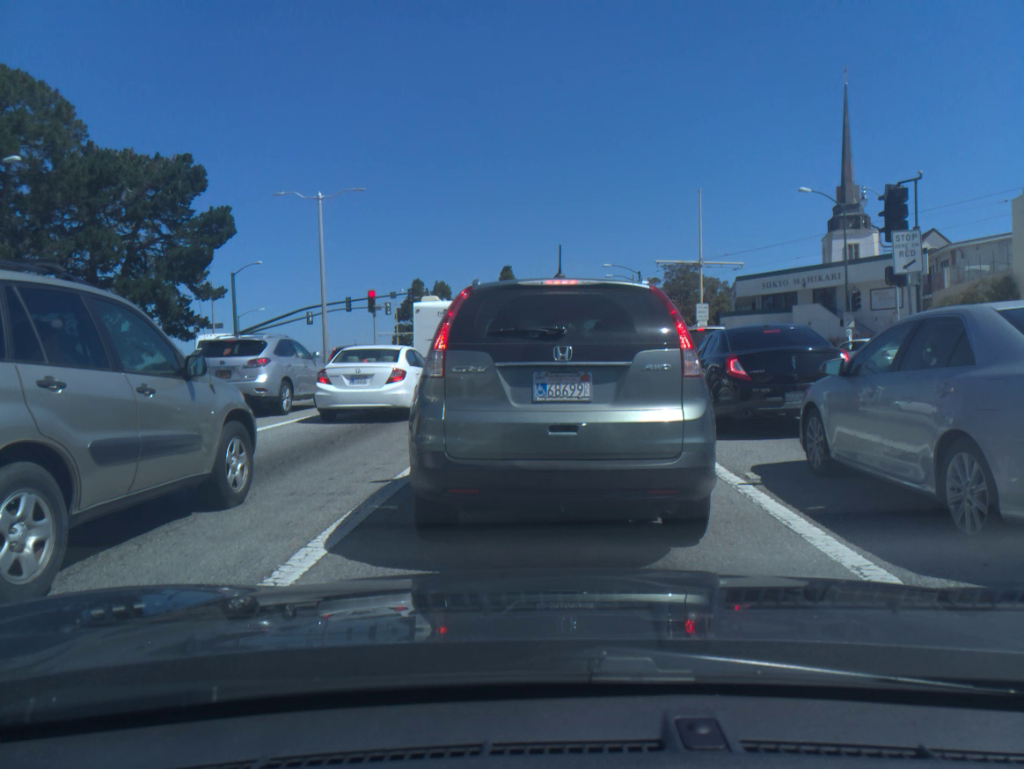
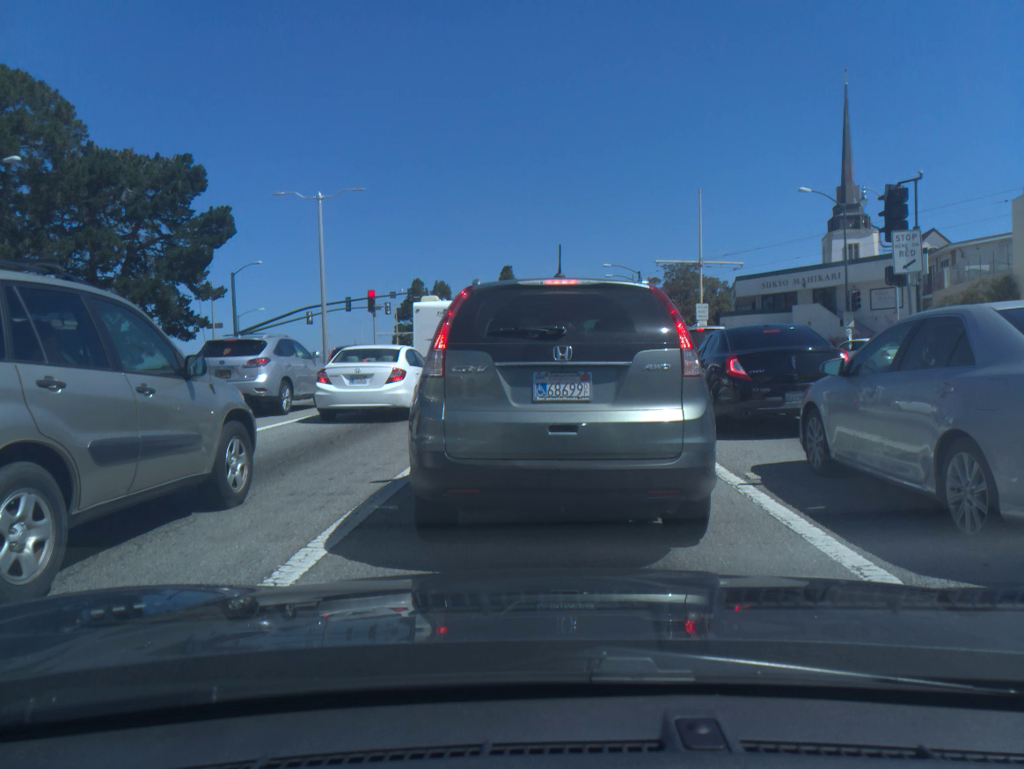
(0.0, 0.0) m; 0°
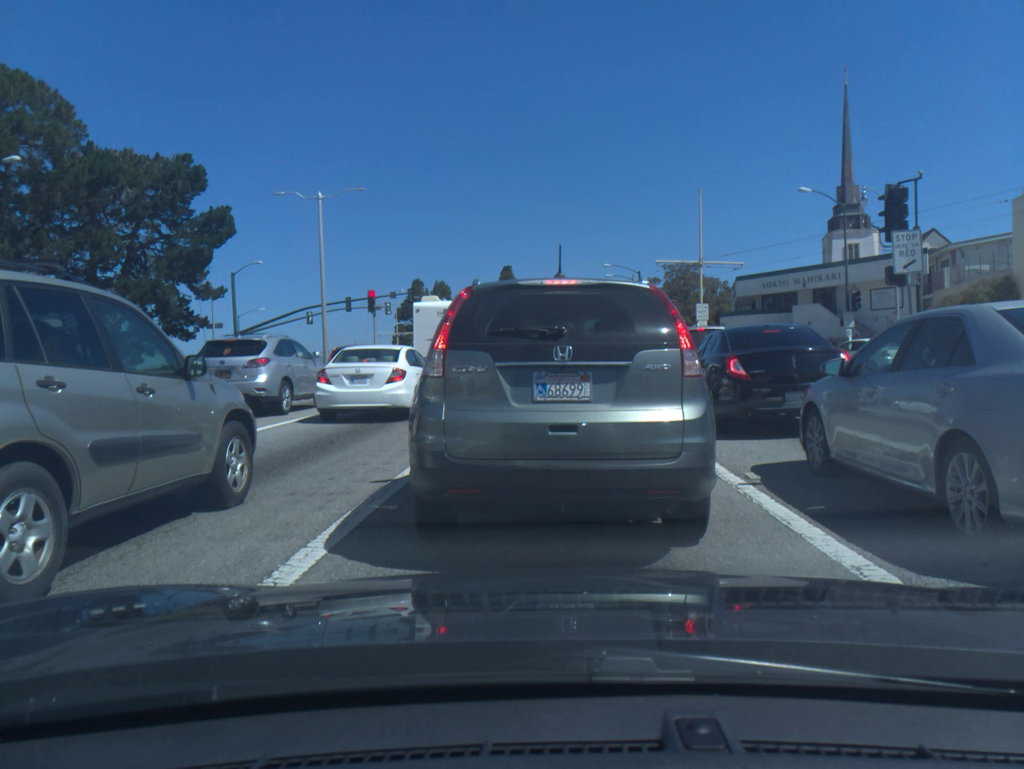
(0.0, 0.0) m; 0°
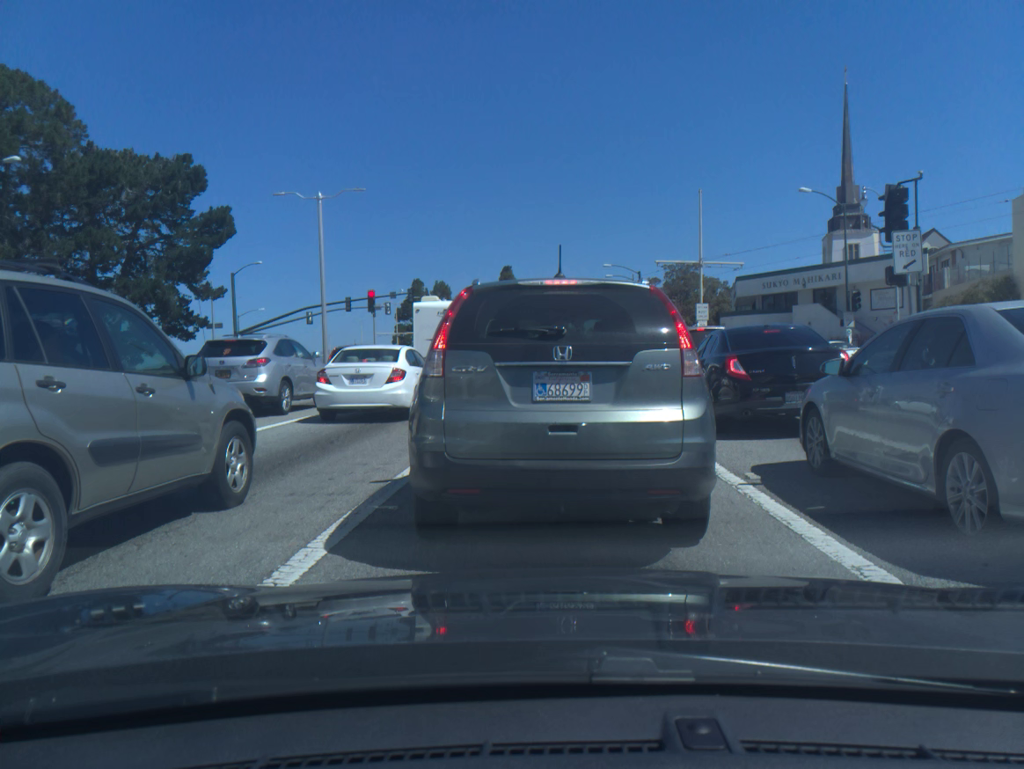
(0.0, 0.0) m; 0°
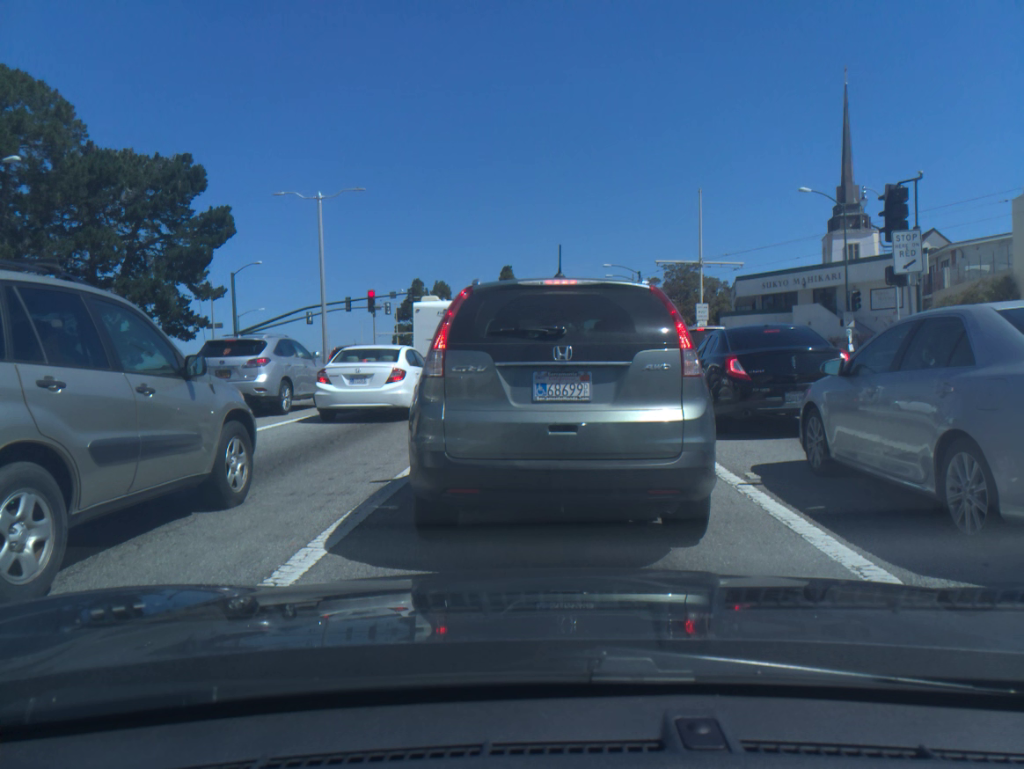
(0.0, 0.0) m; 0°
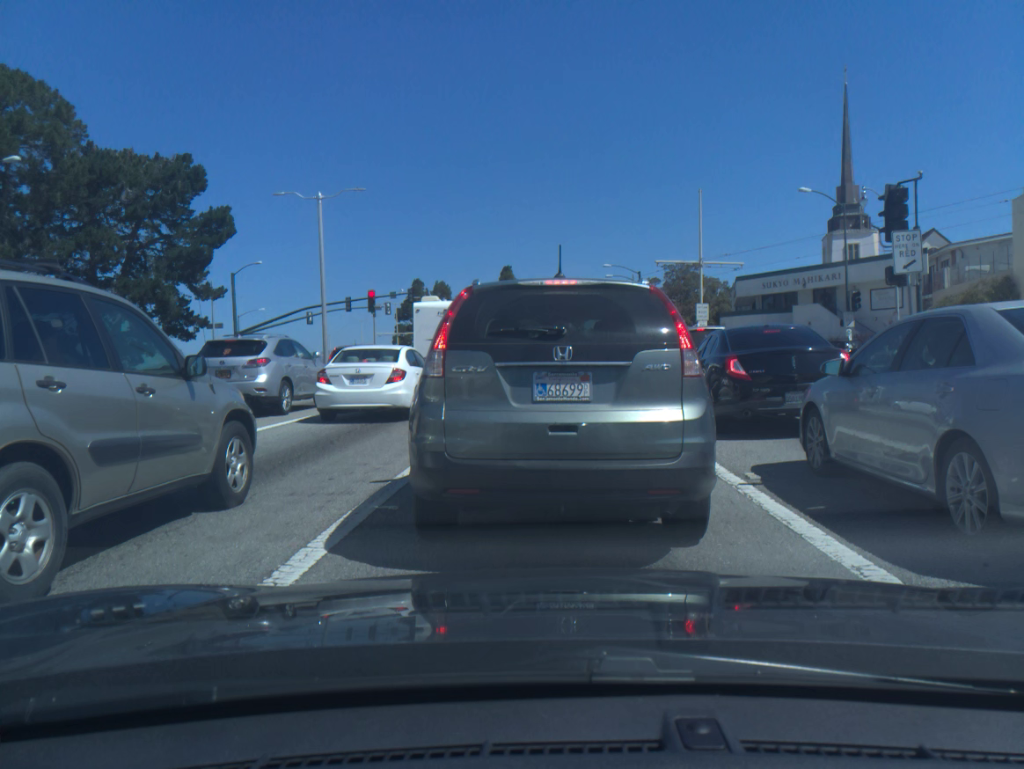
(0.0, 0.0) m; 0°
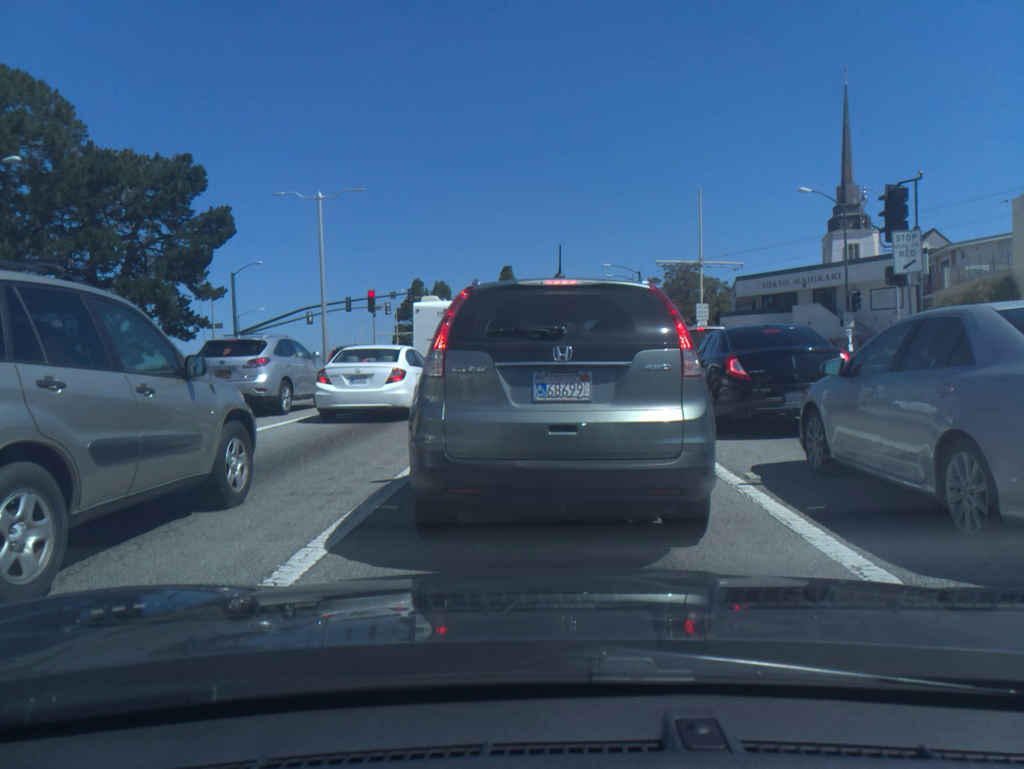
(0.0, 0.0) m; 0°
